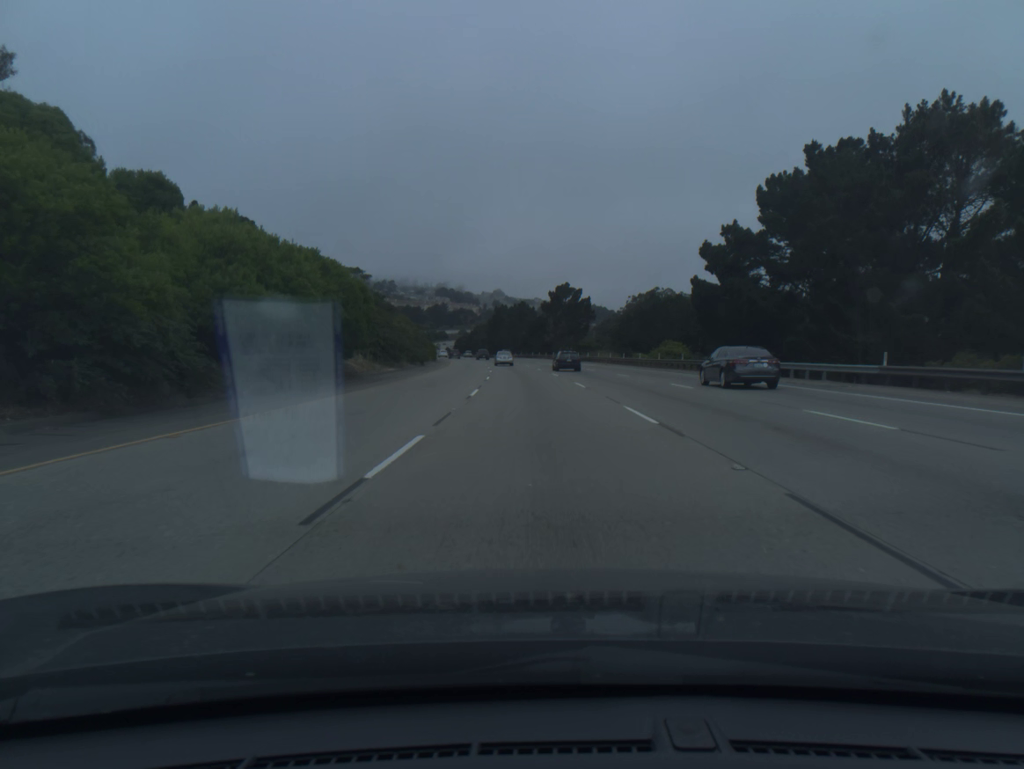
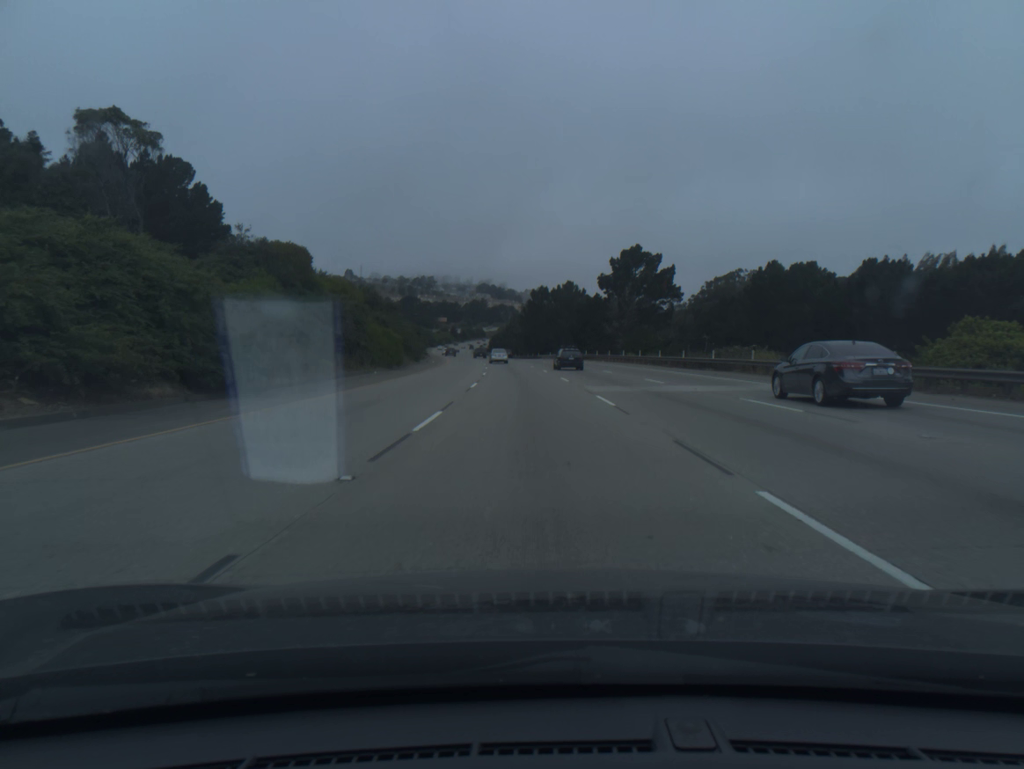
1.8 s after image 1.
(-1.5, +54.1) m; -3°
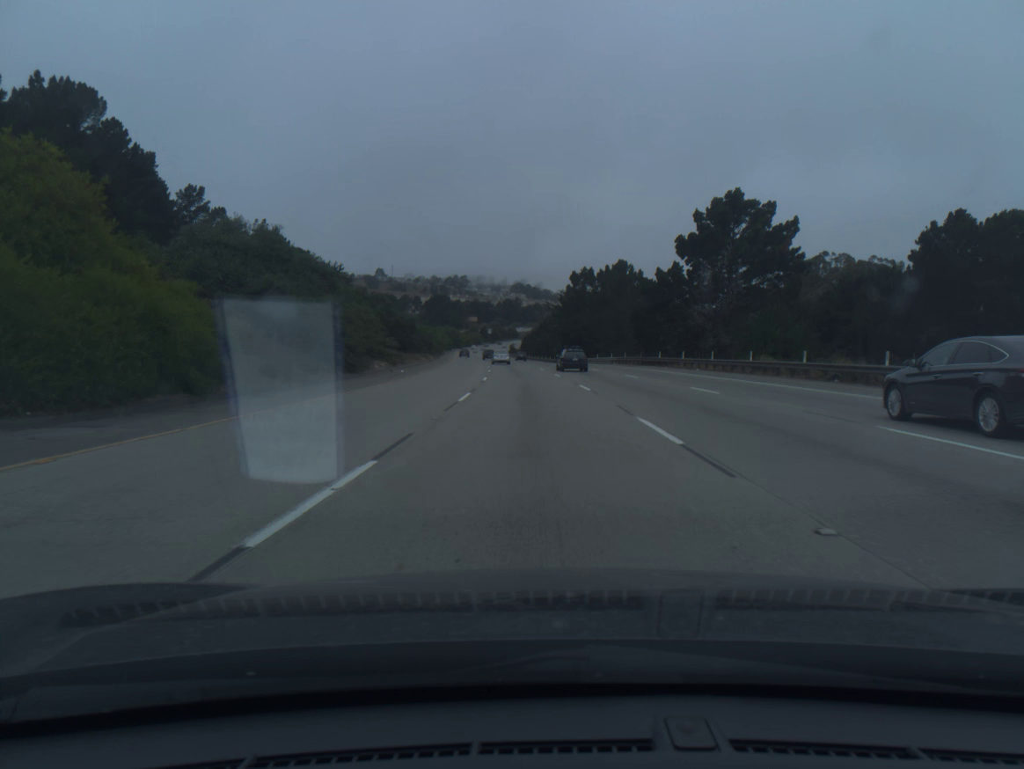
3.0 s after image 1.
(-0.8, +36.5) m; -3°
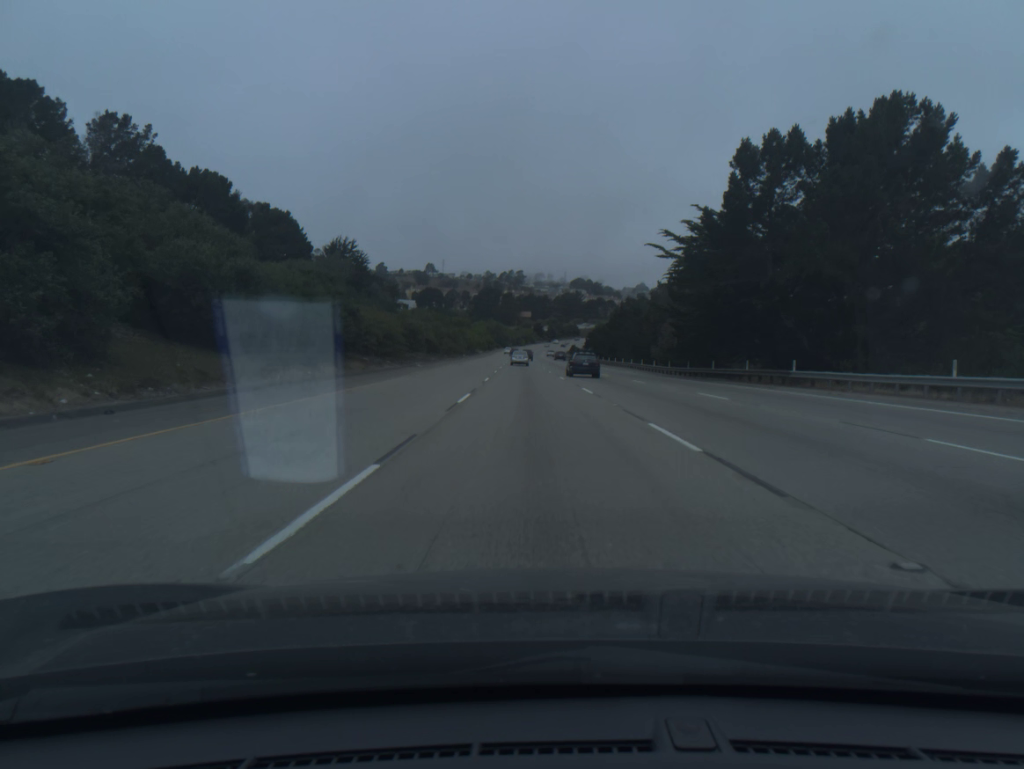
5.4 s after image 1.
(-3.0, +73.6) m; -4°
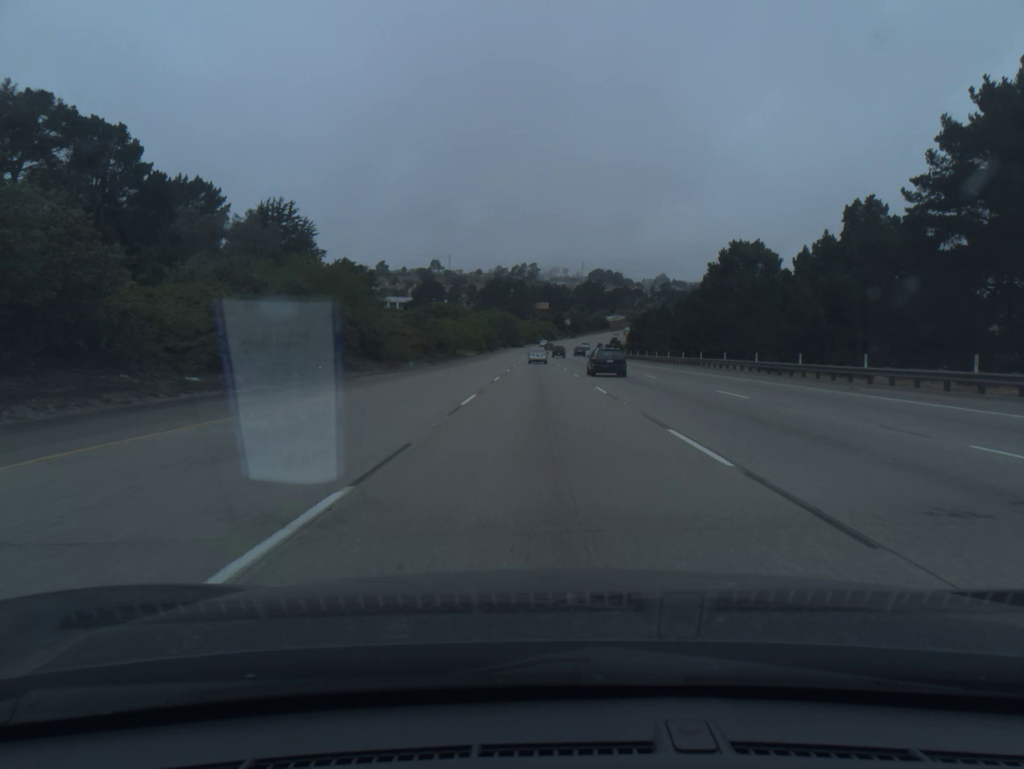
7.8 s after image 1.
(-1.5, +74.3) m; -1°
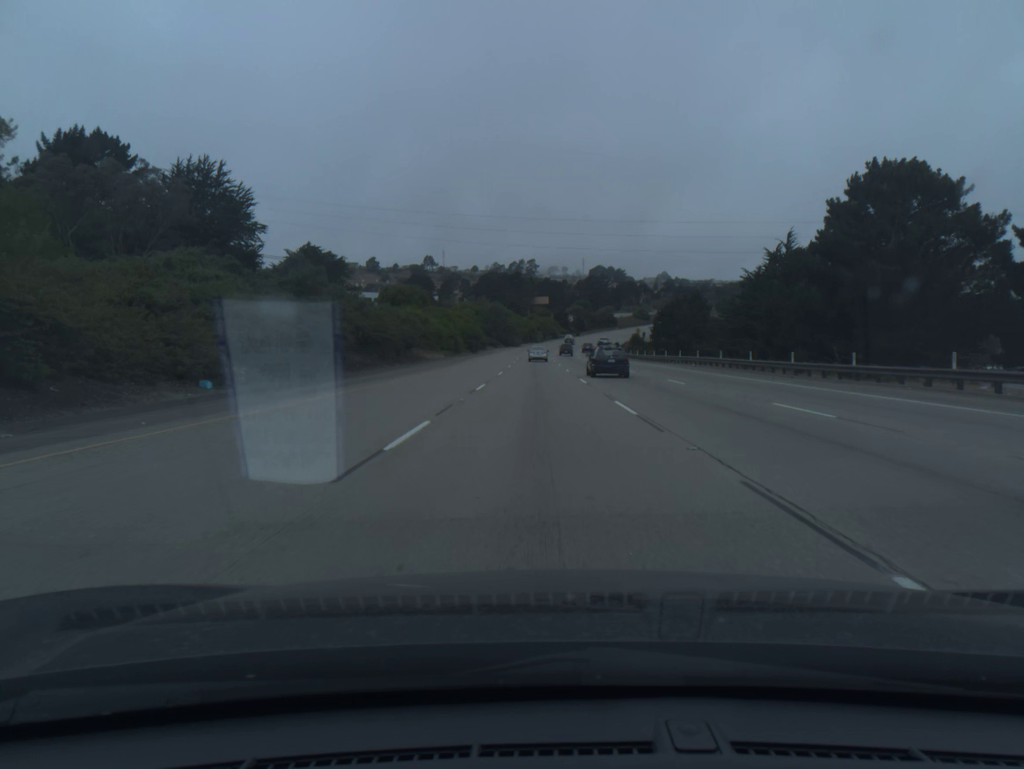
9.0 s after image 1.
(+0.1, +37.2) m; 0°
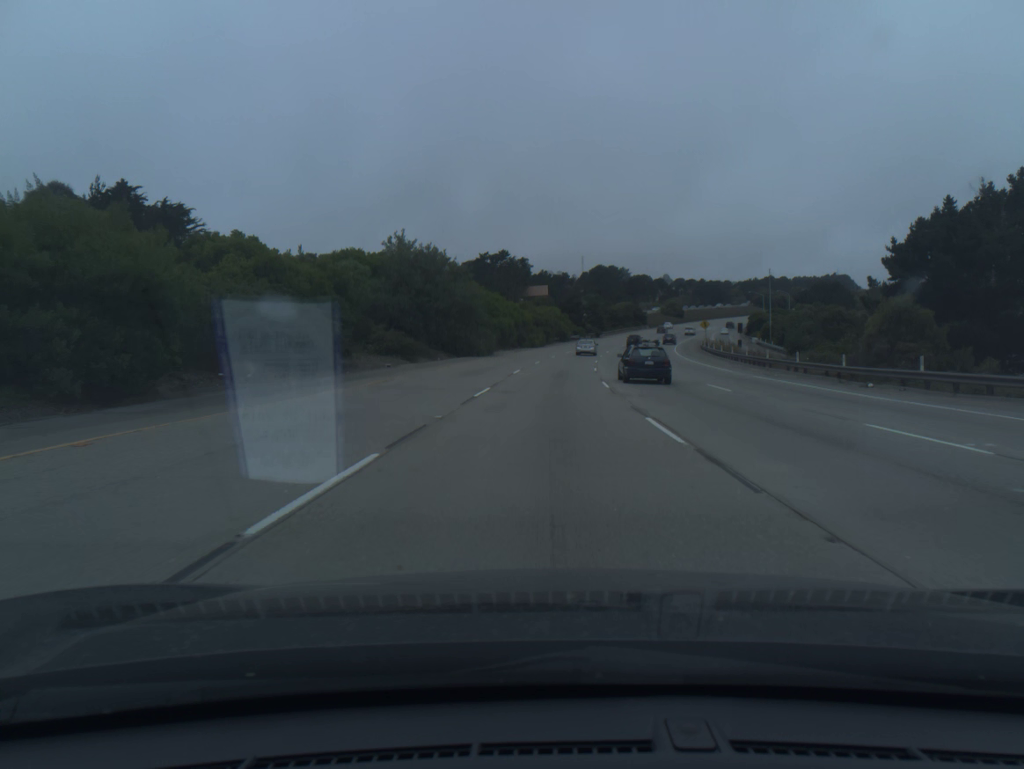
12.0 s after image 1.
(-0.1, +92.4) m; +1°
